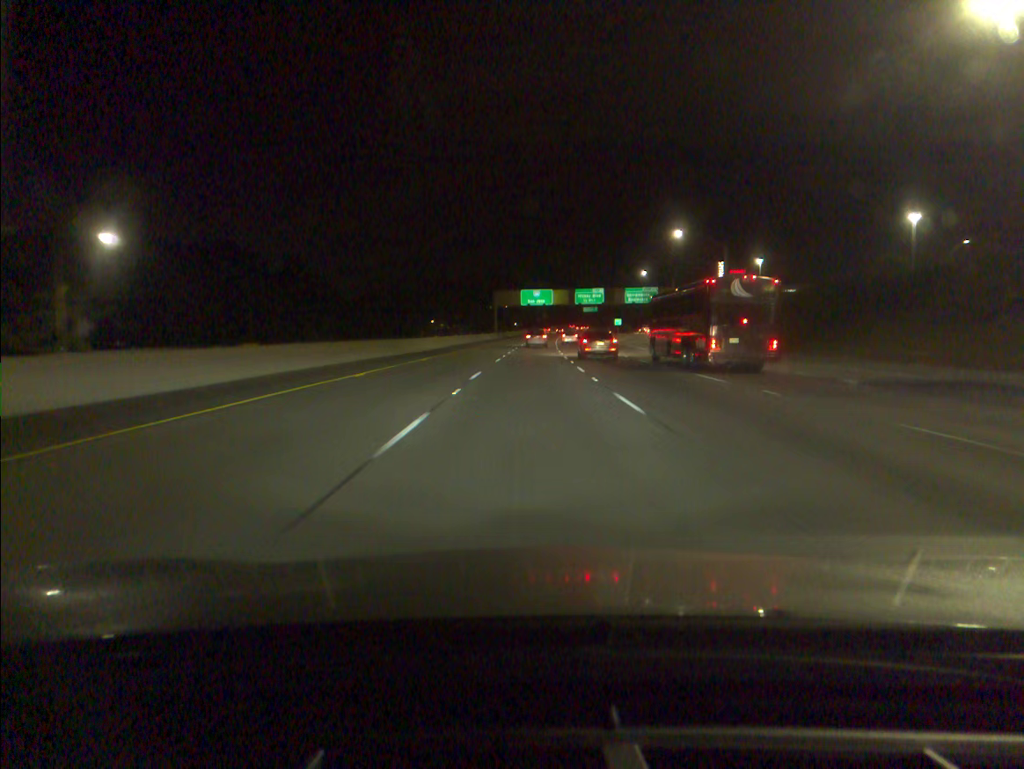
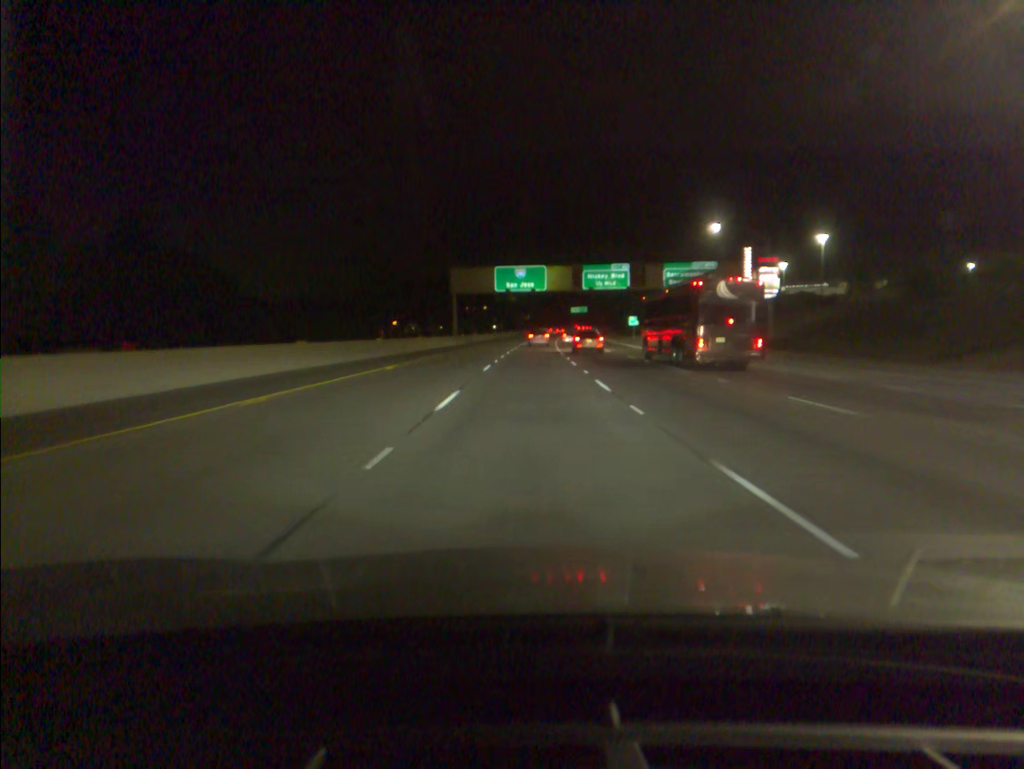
(+0.7, +53.4) m; +1°
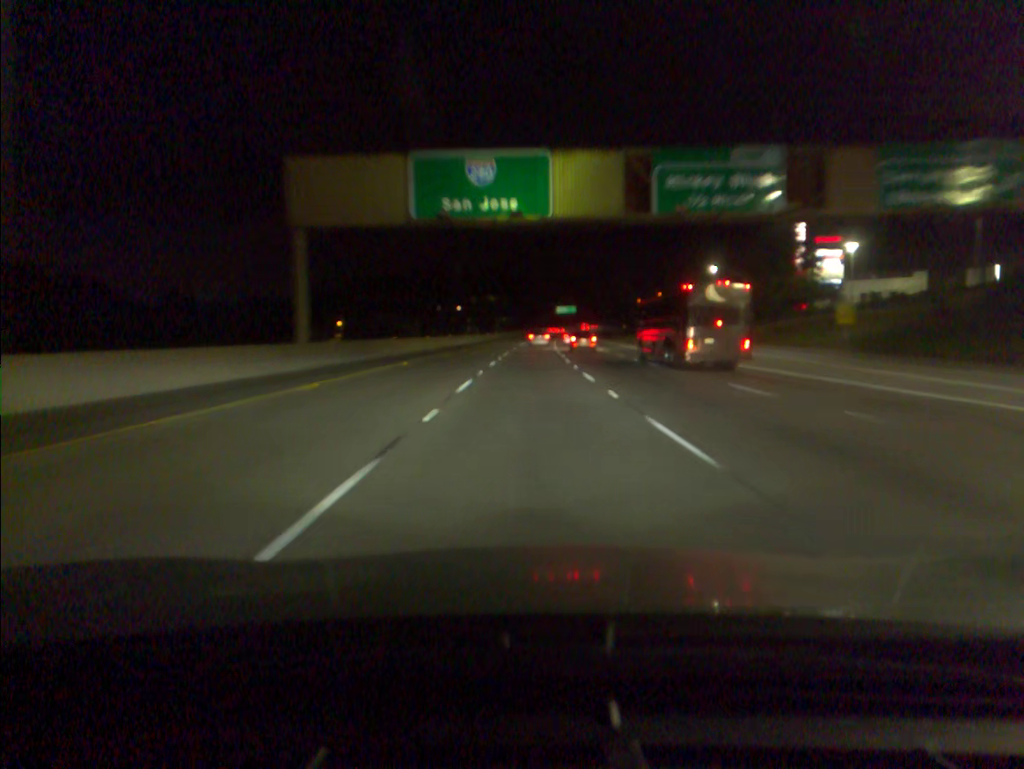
(+0.7, +54.2) m; +1°
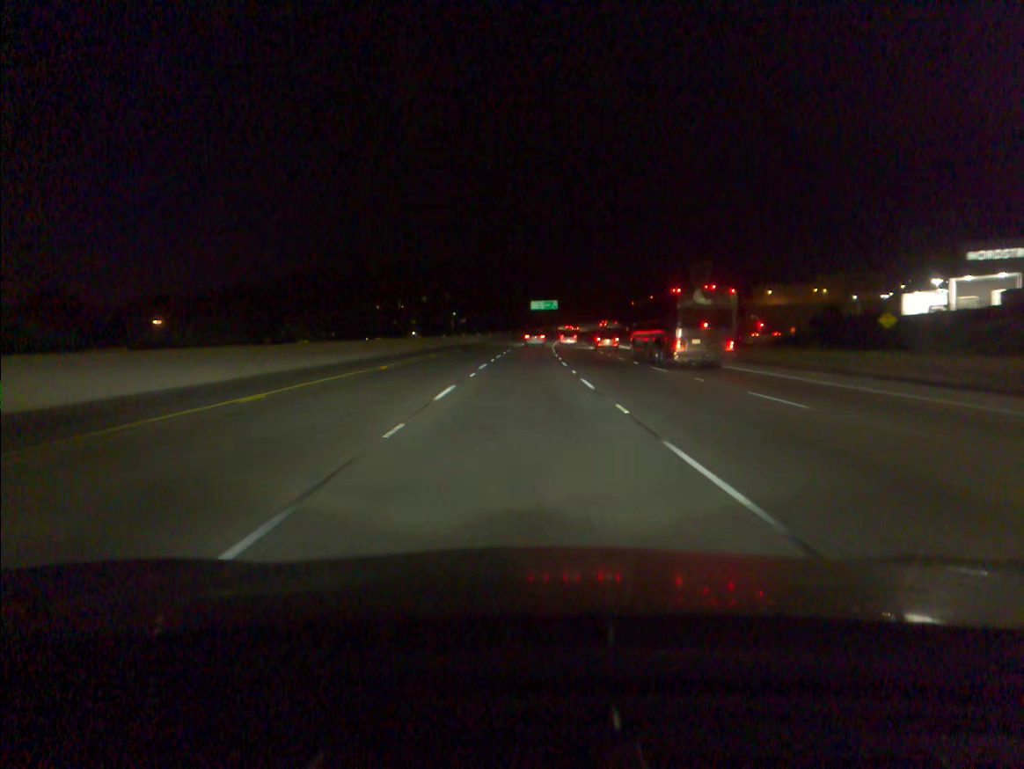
(+2.0, +90.5) m; +2°
